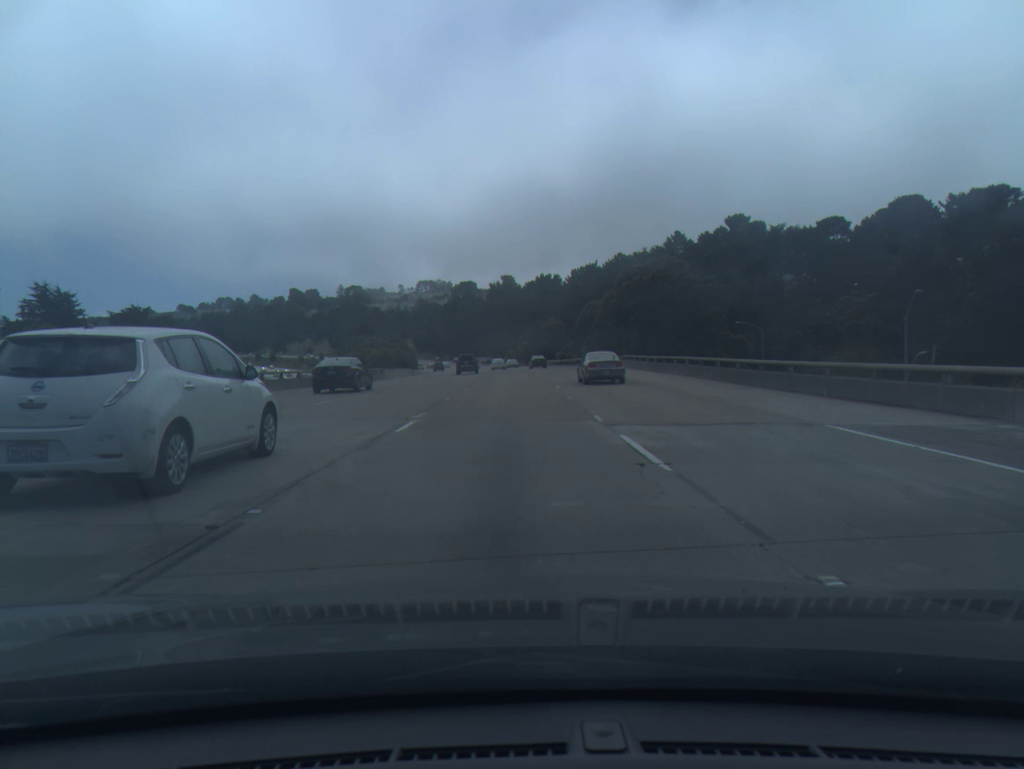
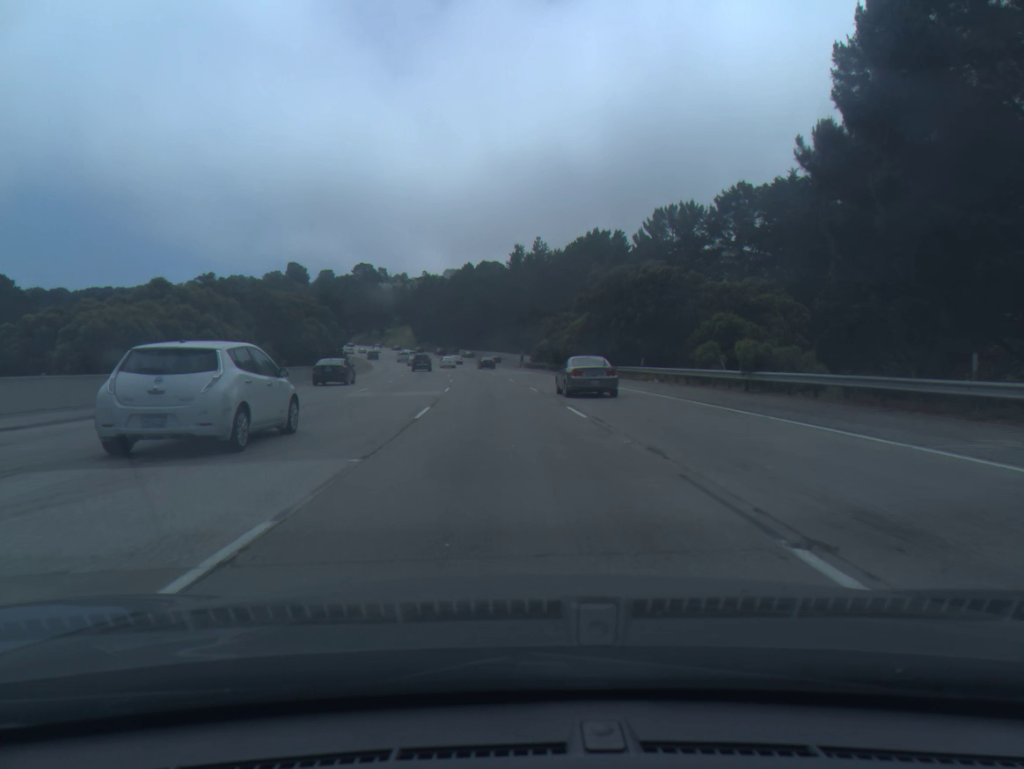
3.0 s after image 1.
(-1.1, +82.4) m; -2°
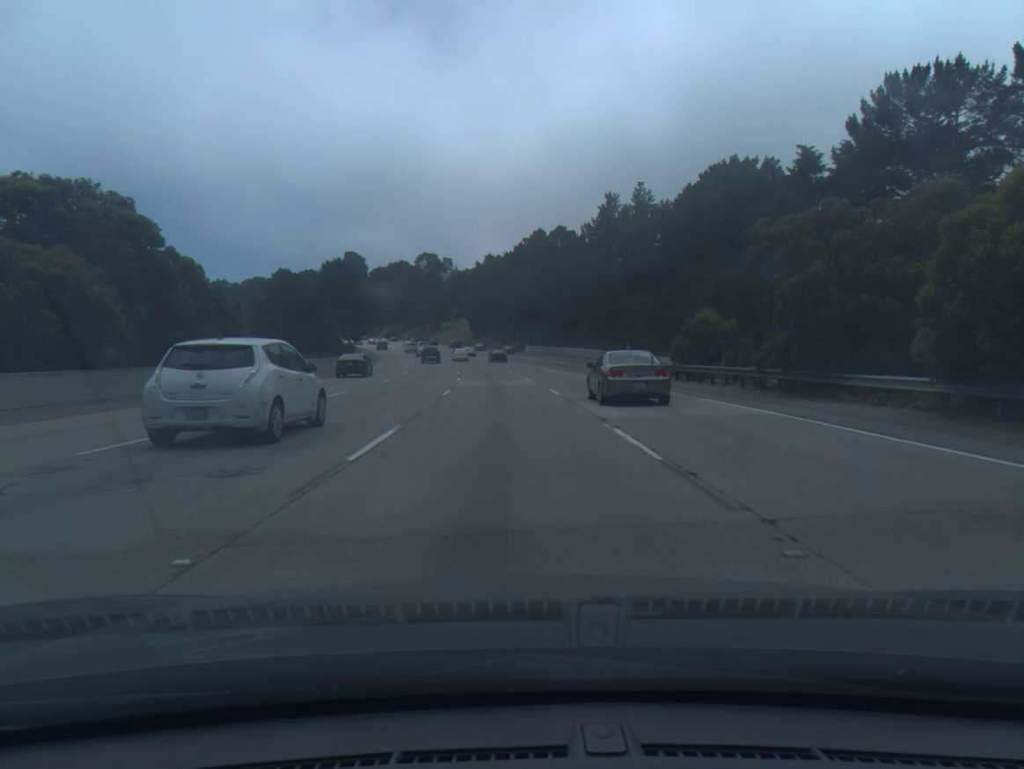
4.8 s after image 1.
(-2.4, +51.2) m; -5°
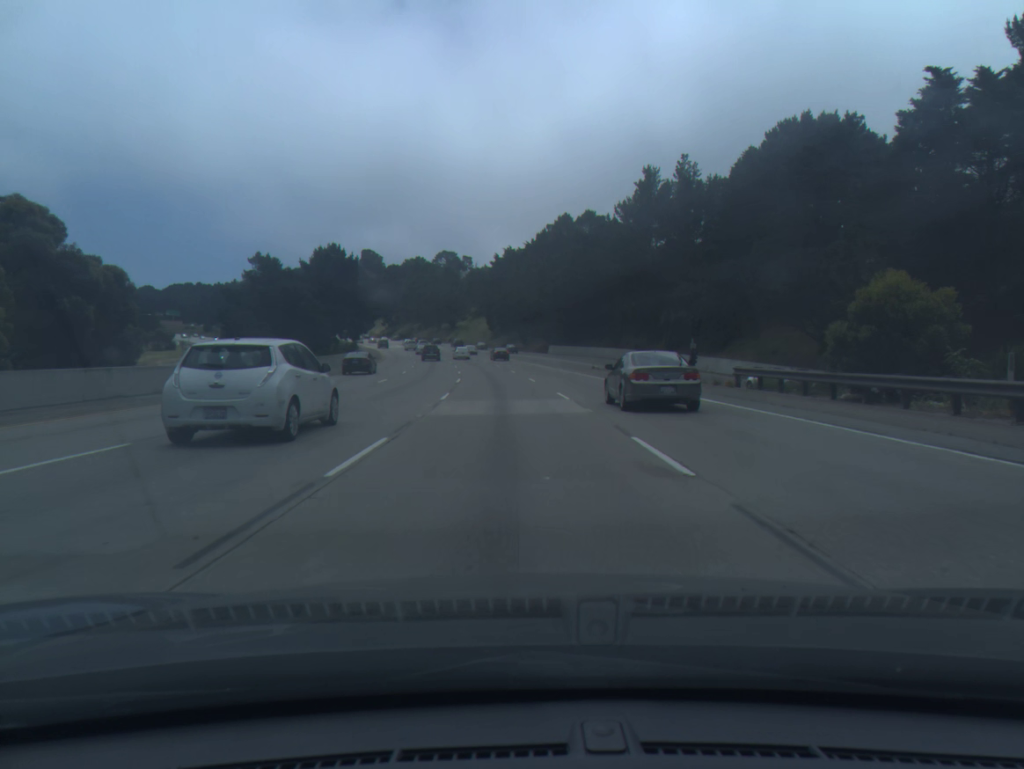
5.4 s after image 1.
(-0.3, +17.3) m; -2°
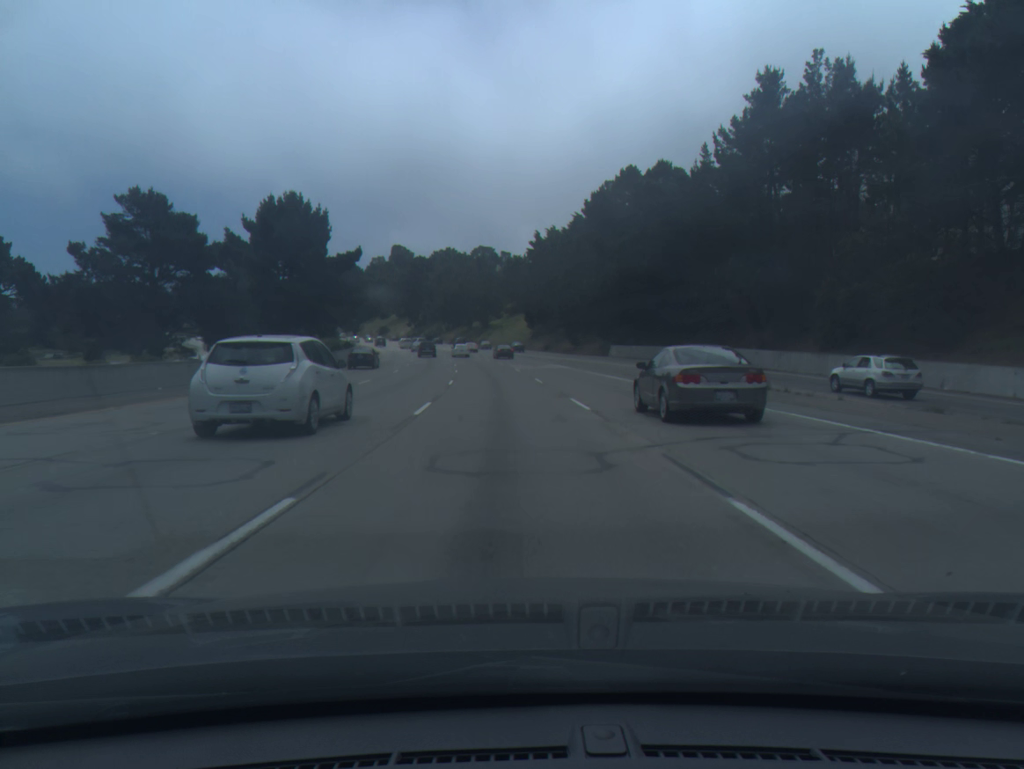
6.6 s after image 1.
(-0.9, +34.5) m; -3°
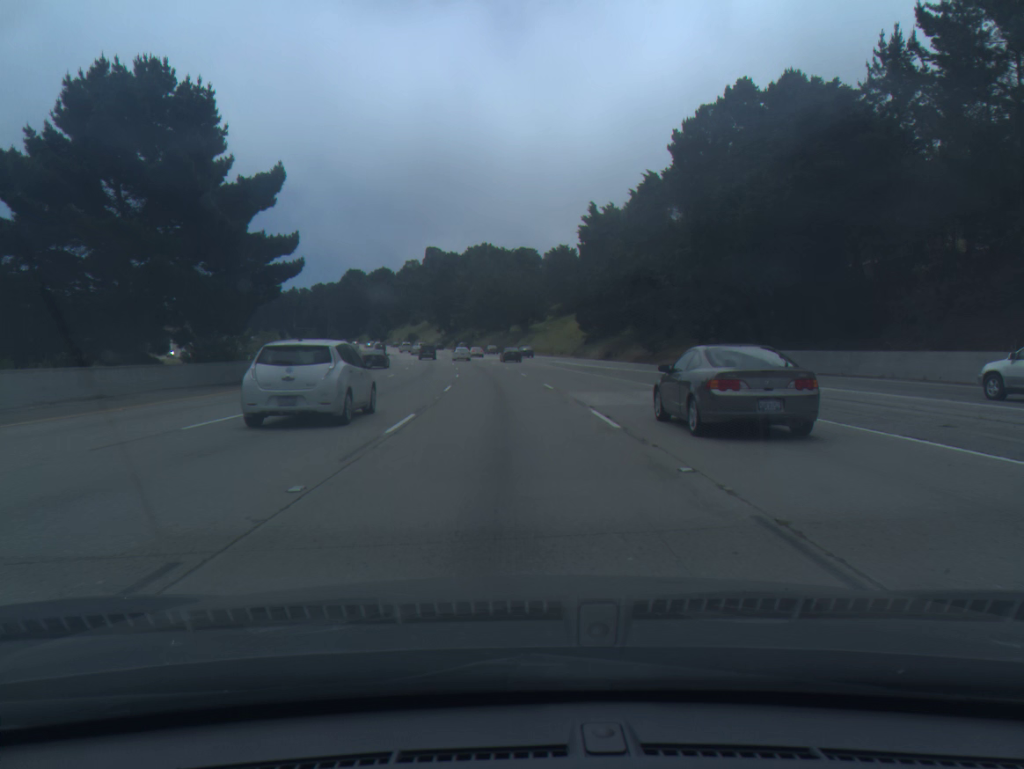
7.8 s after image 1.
(-0.9, +33.3) m; -3°
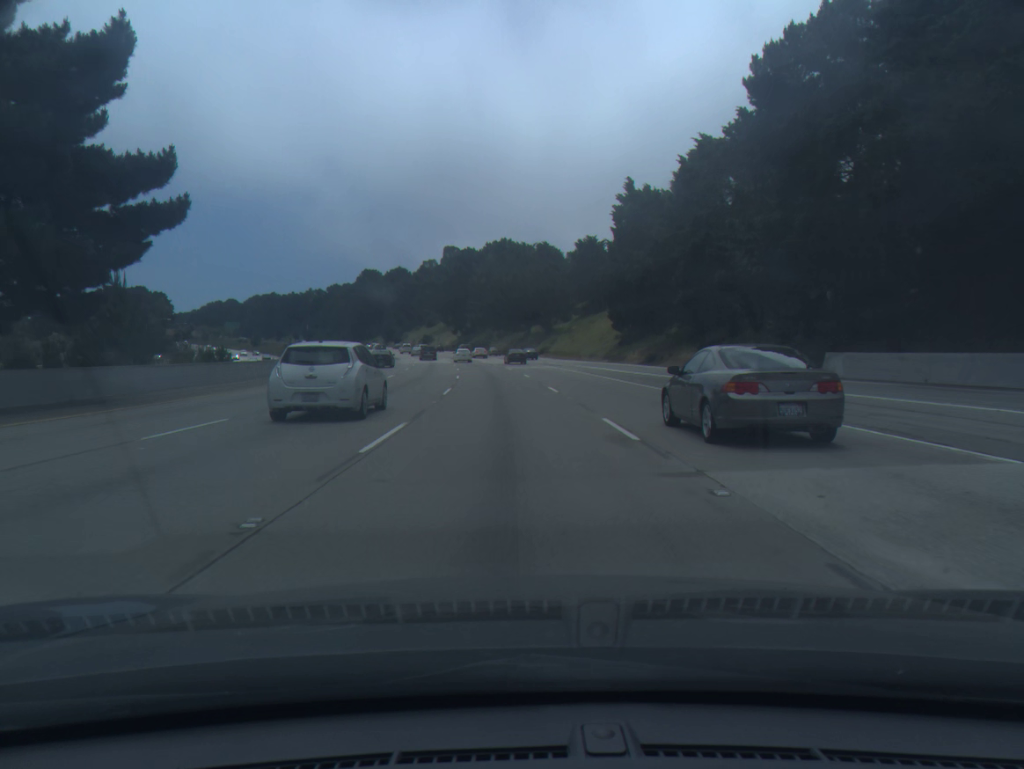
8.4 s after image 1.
(-0.2, +16.3) m; -2°
